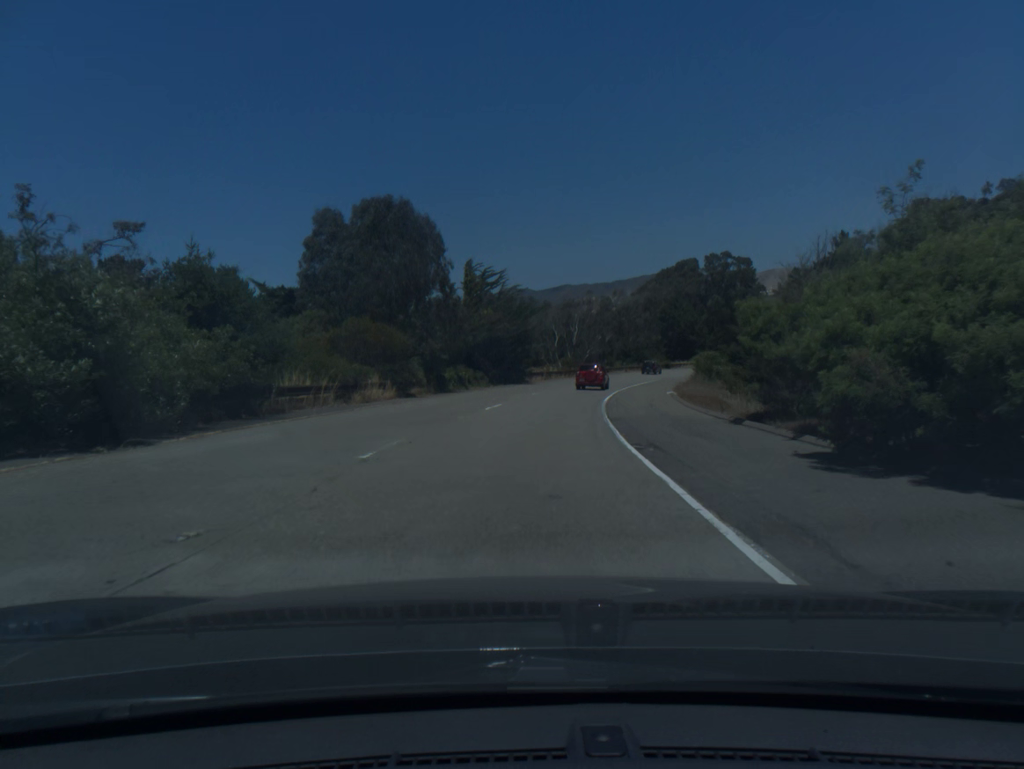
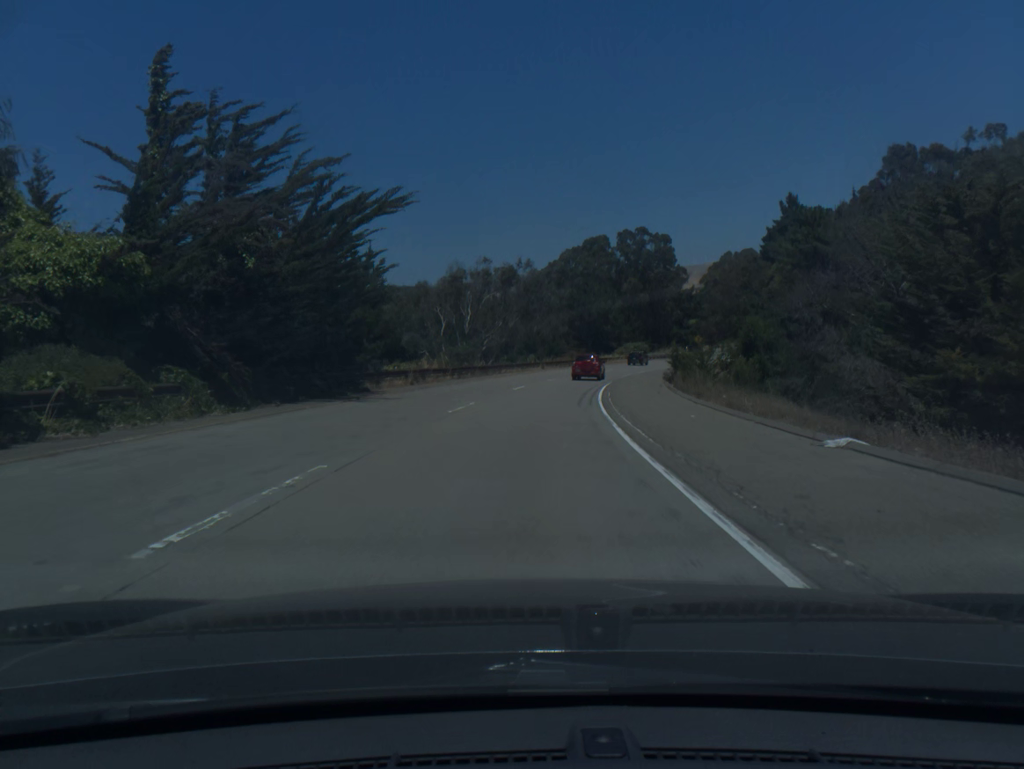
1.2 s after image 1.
(+2.3, +34.2) m; +8°
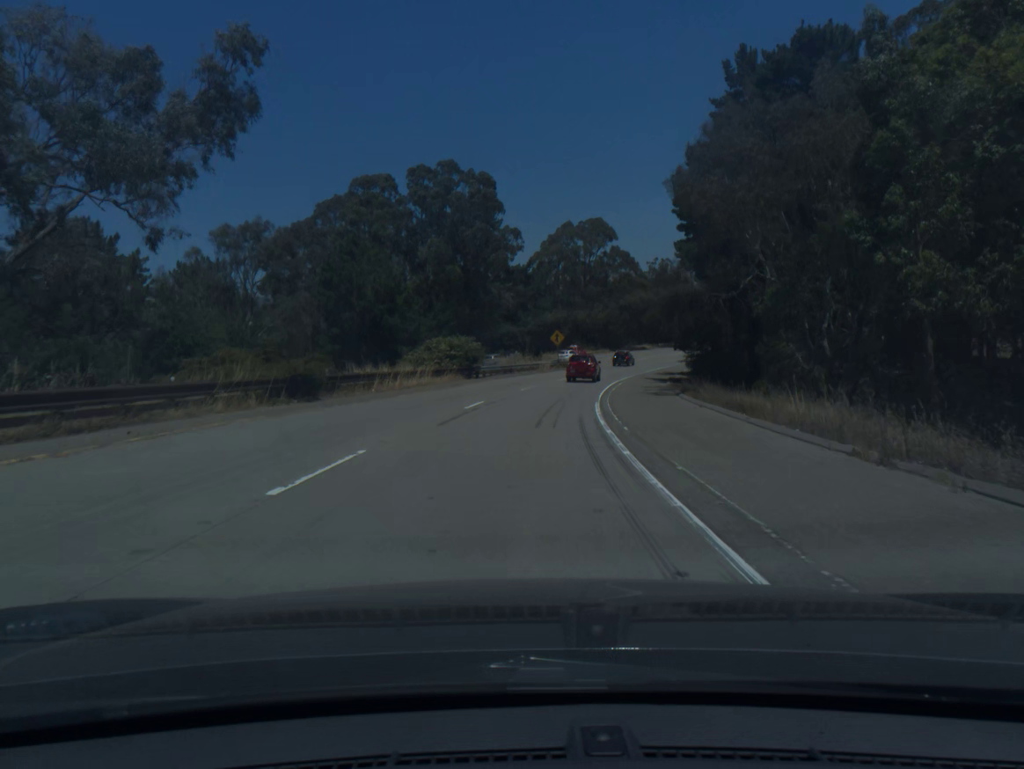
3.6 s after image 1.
(+9.1, +69.2) m; +14°
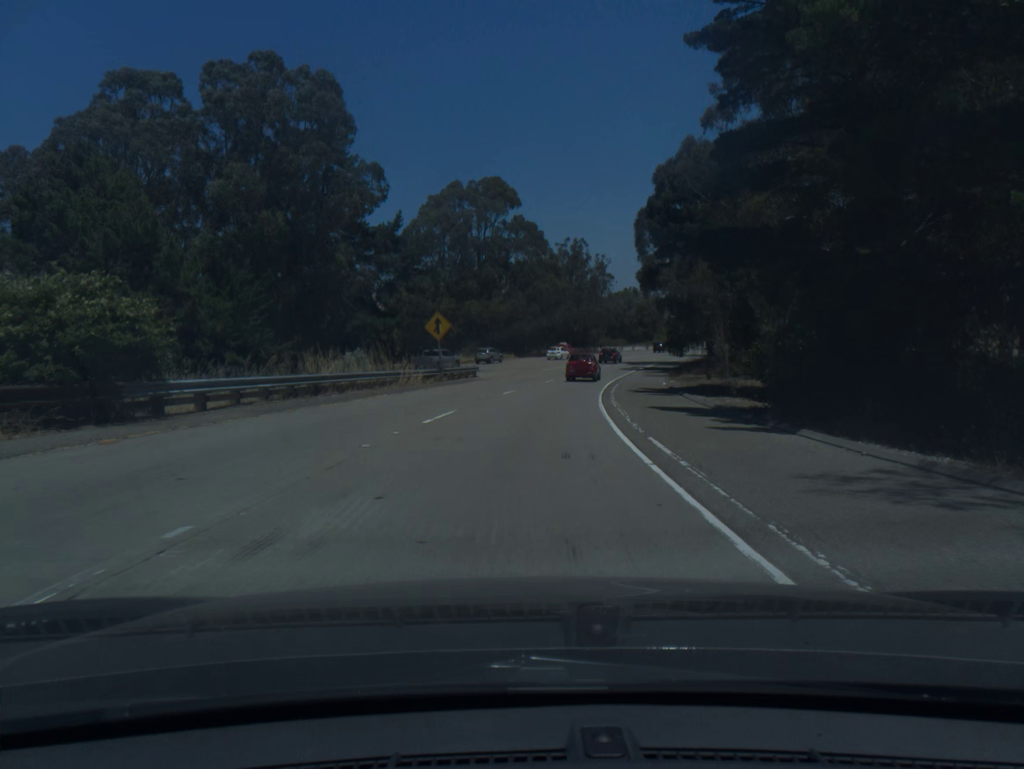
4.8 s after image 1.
(+2.3, +35.4) m; +8°
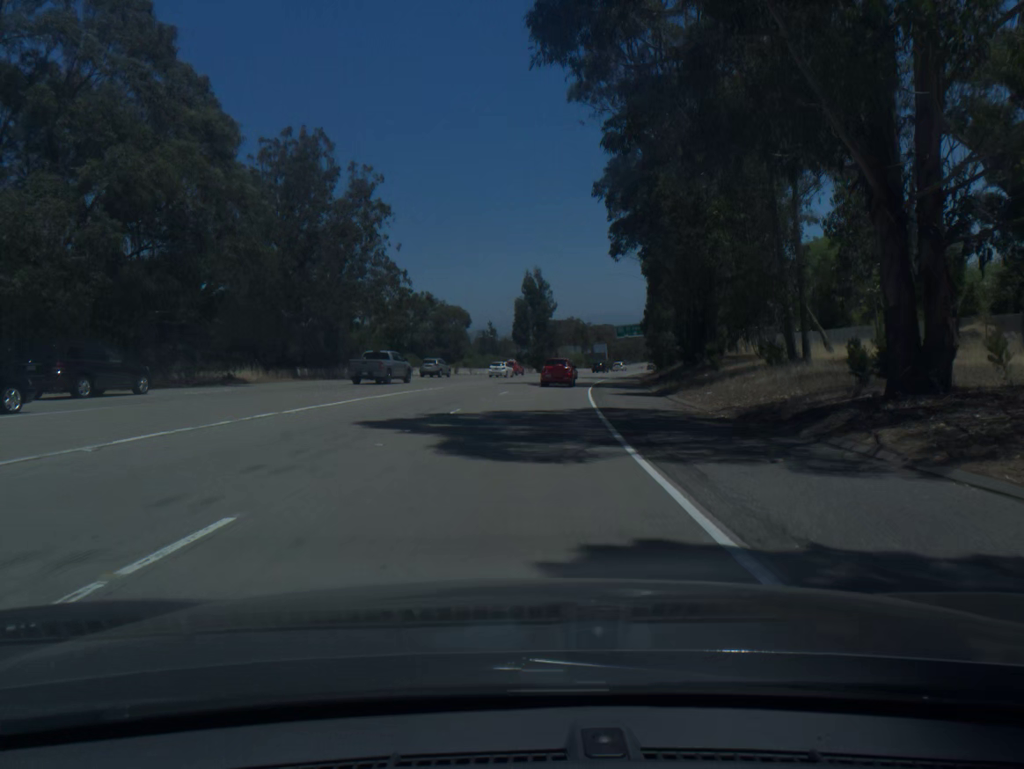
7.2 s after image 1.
(+9.5, +70.7) m; +15°
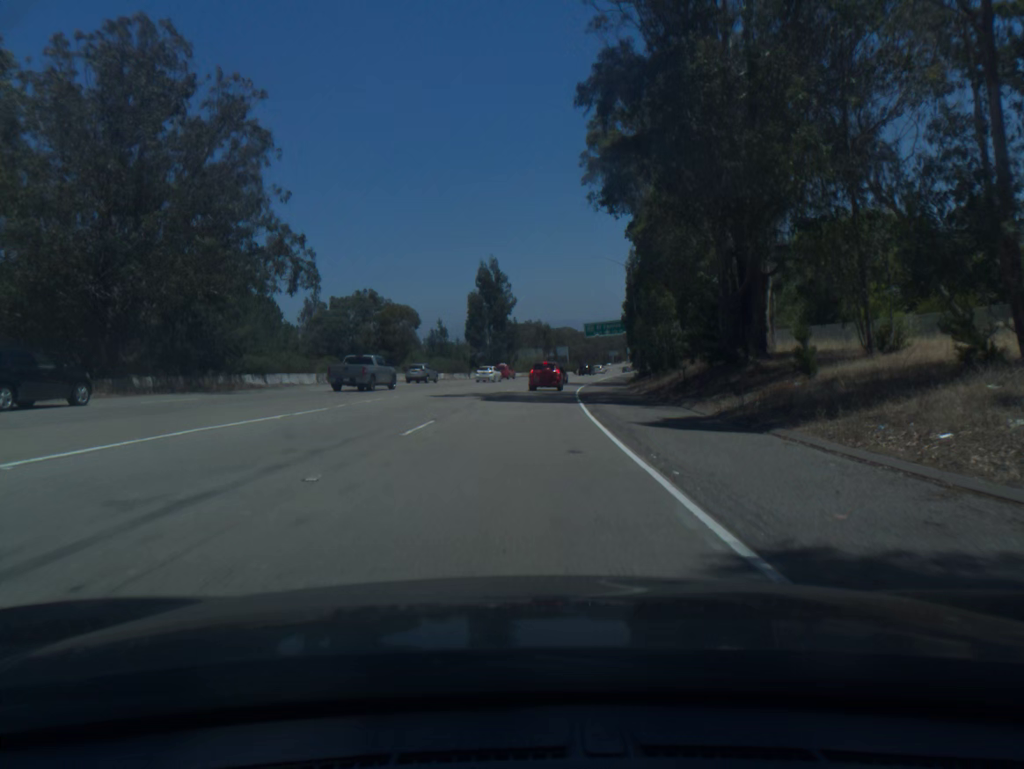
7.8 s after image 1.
(+0.5, +17.9) m; +3°
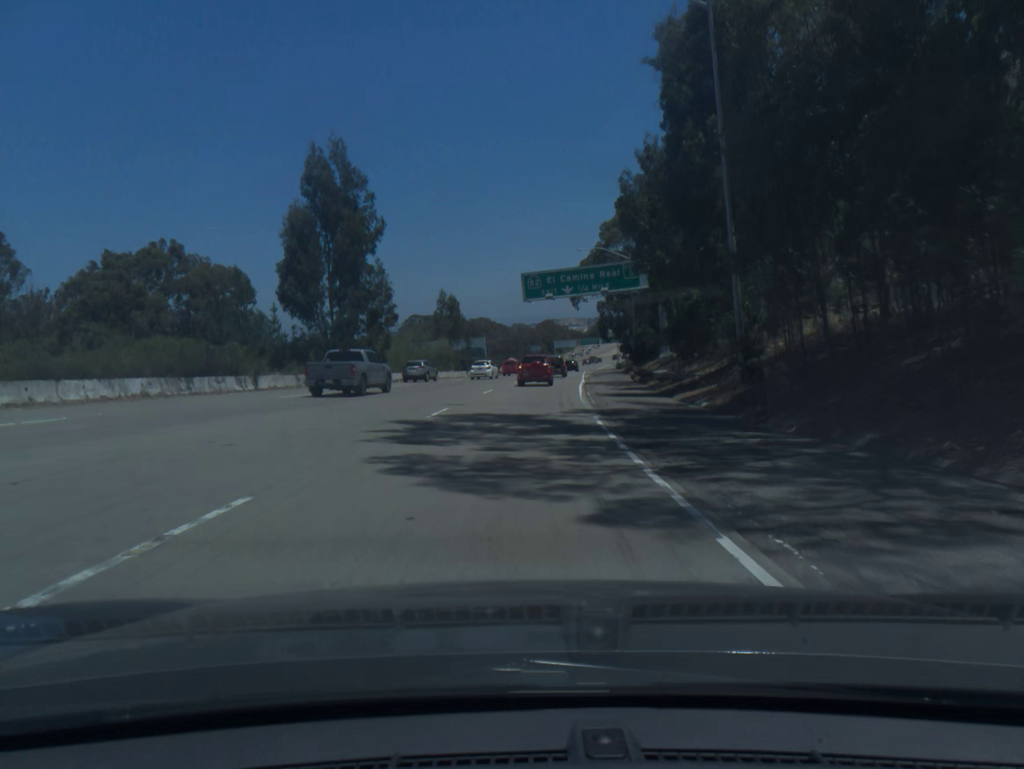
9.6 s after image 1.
(+2.9, +53.8) m; +6°
